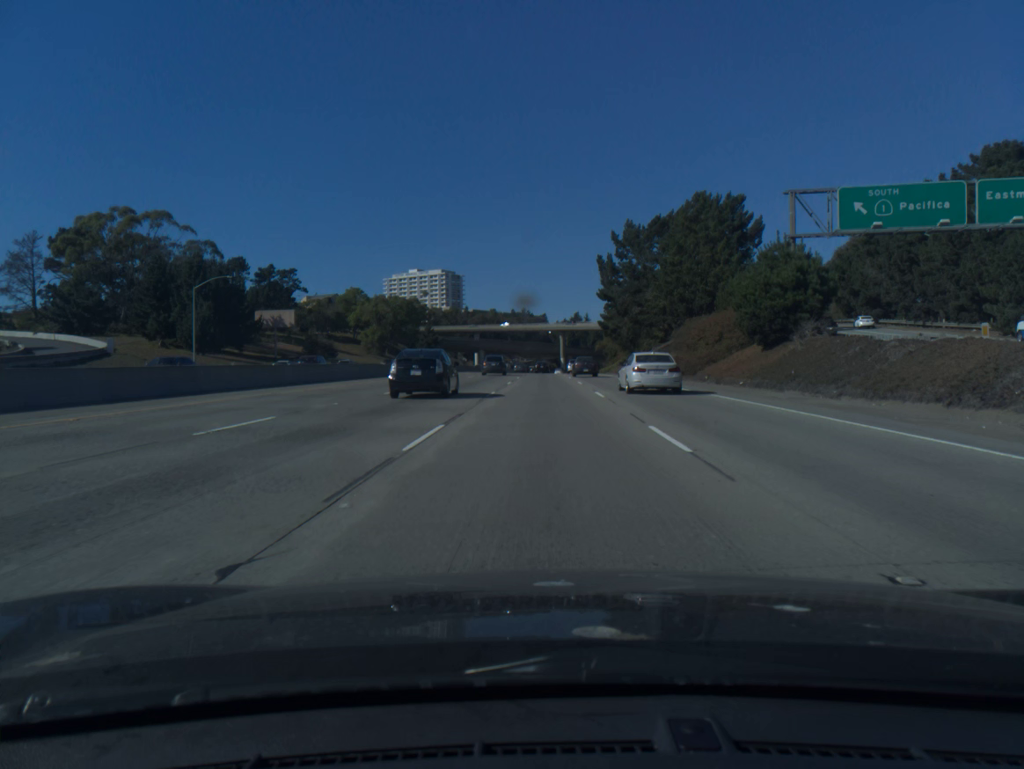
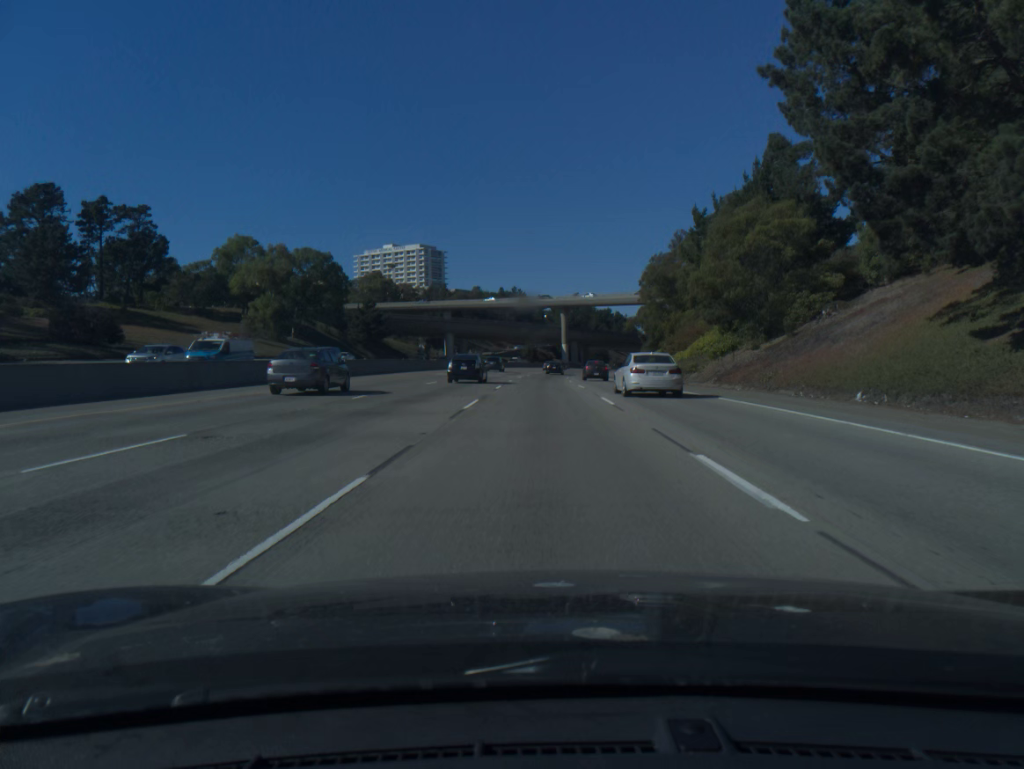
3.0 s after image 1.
(+0.2, +77.2) m; 0°
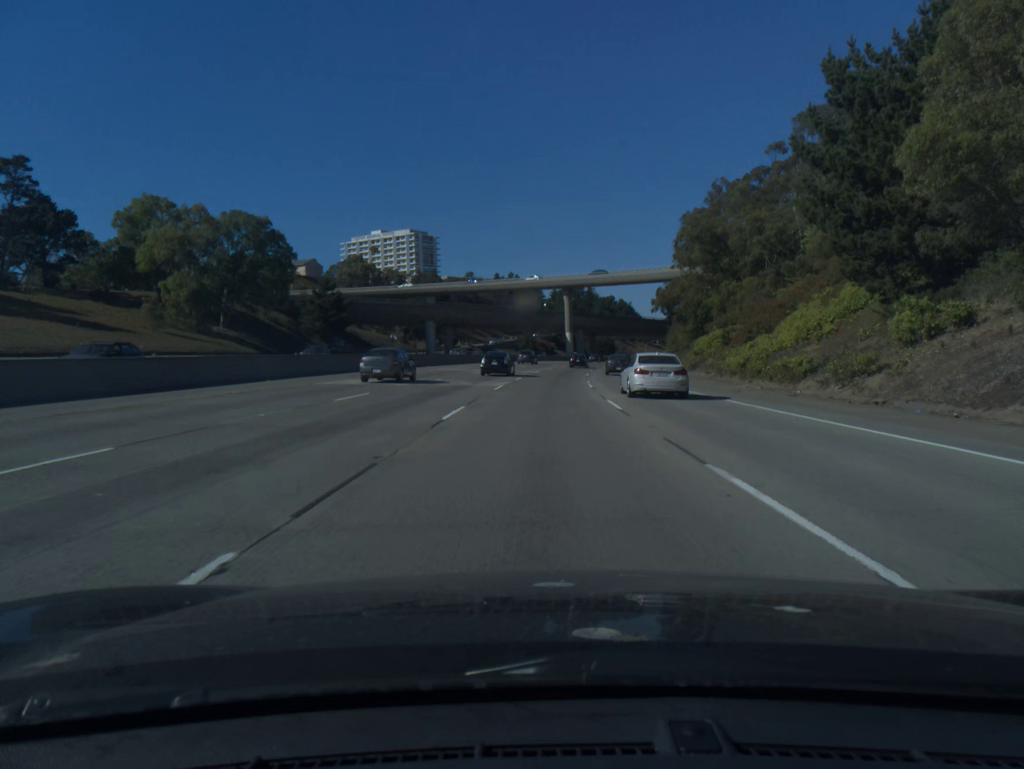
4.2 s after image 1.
(0.0, +31.0) m; 0°
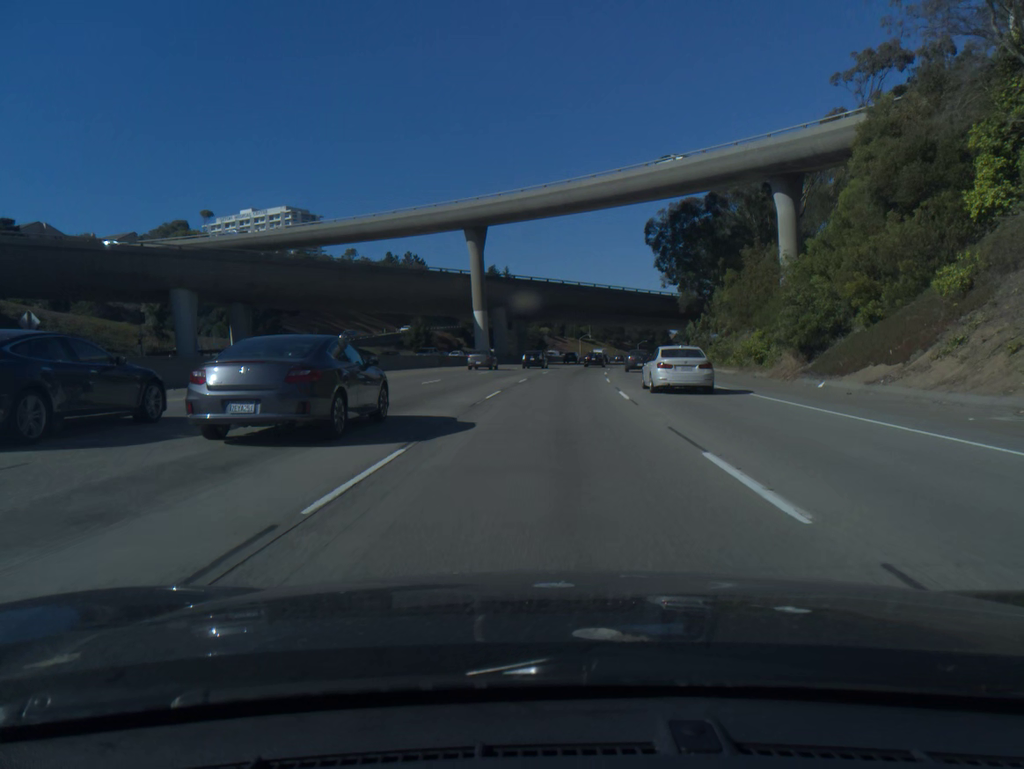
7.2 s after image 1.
(+3.1, +77.5) m; +6°
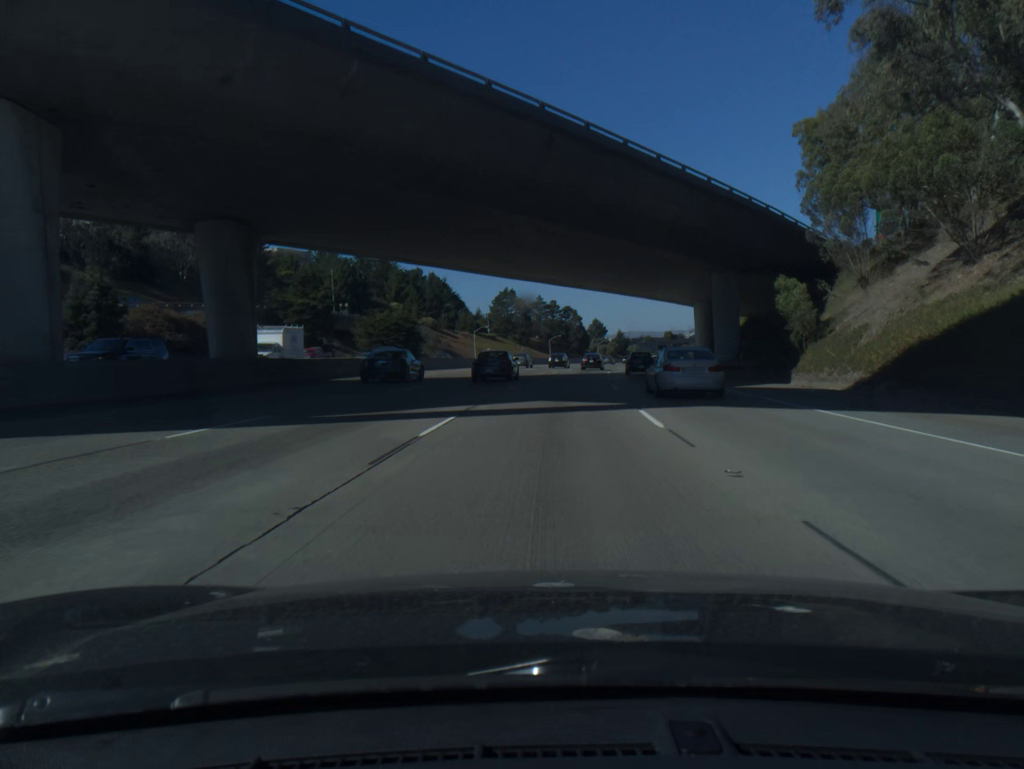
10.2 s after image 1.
(+5.2, +77.2) m; +7°
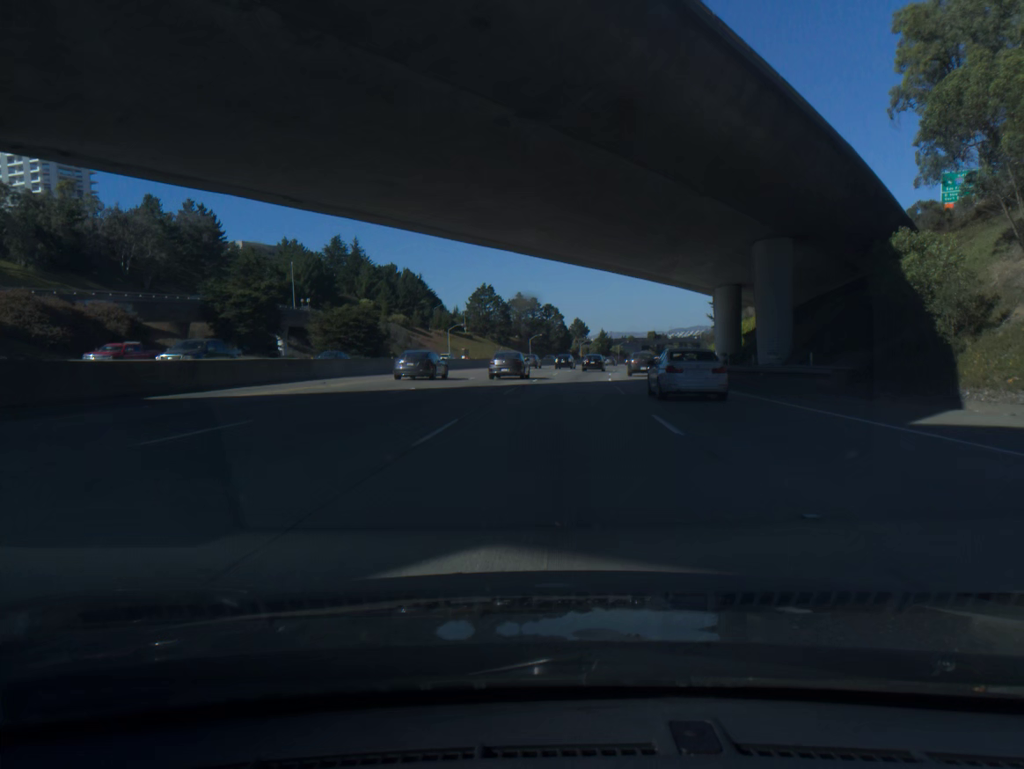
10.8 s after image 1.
(+0.2, +15.4) m; +1°
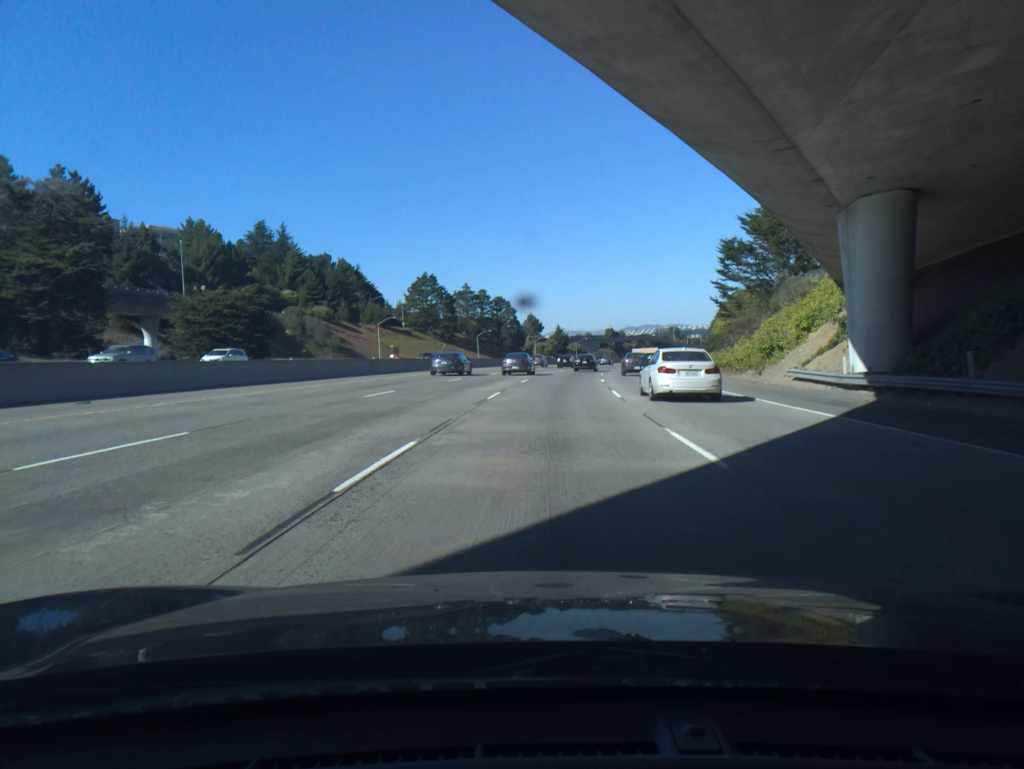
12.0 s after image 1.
(+0.9, +30.8) m; +3°
